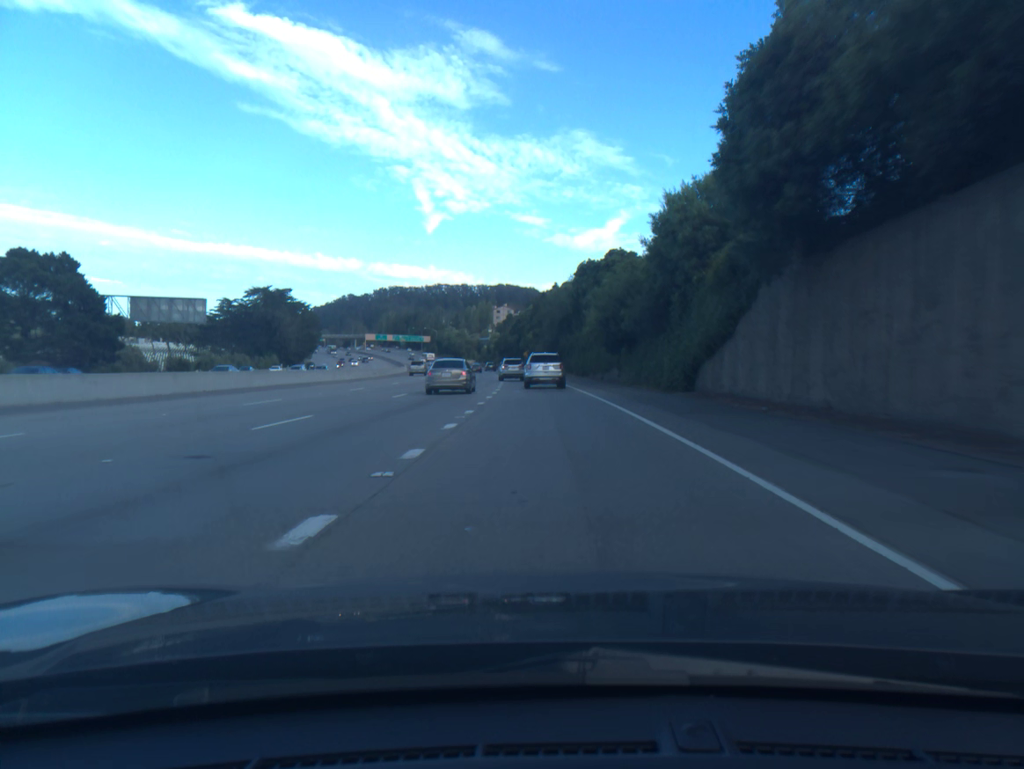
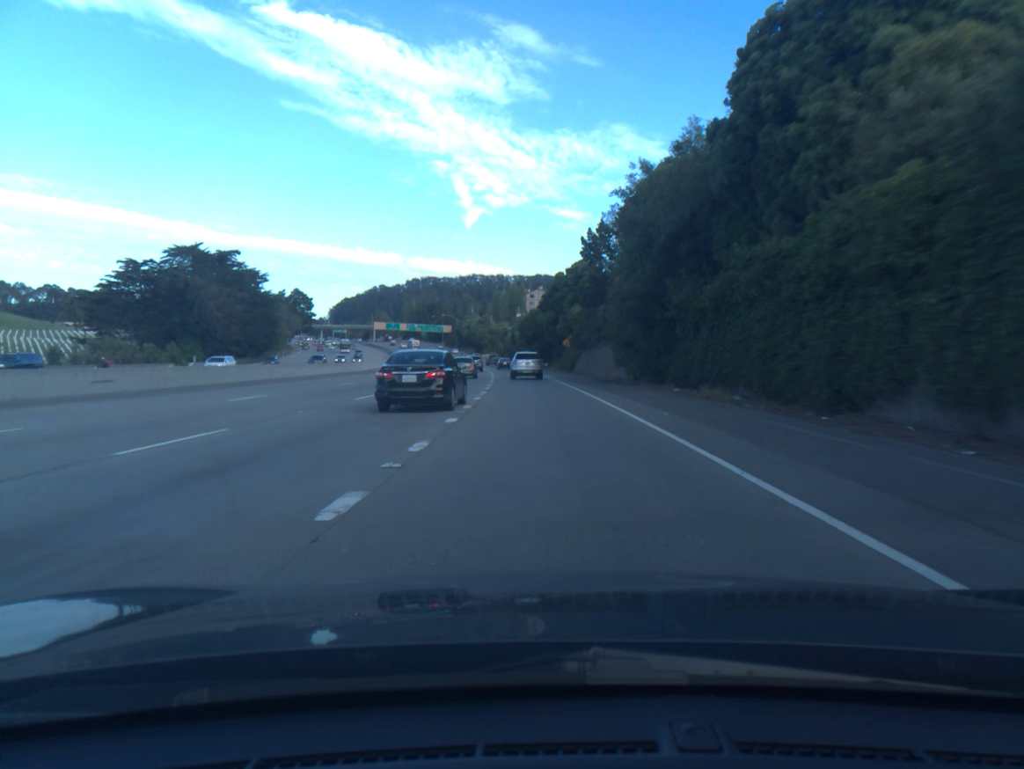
(-1.3, +61.8) m; -3°
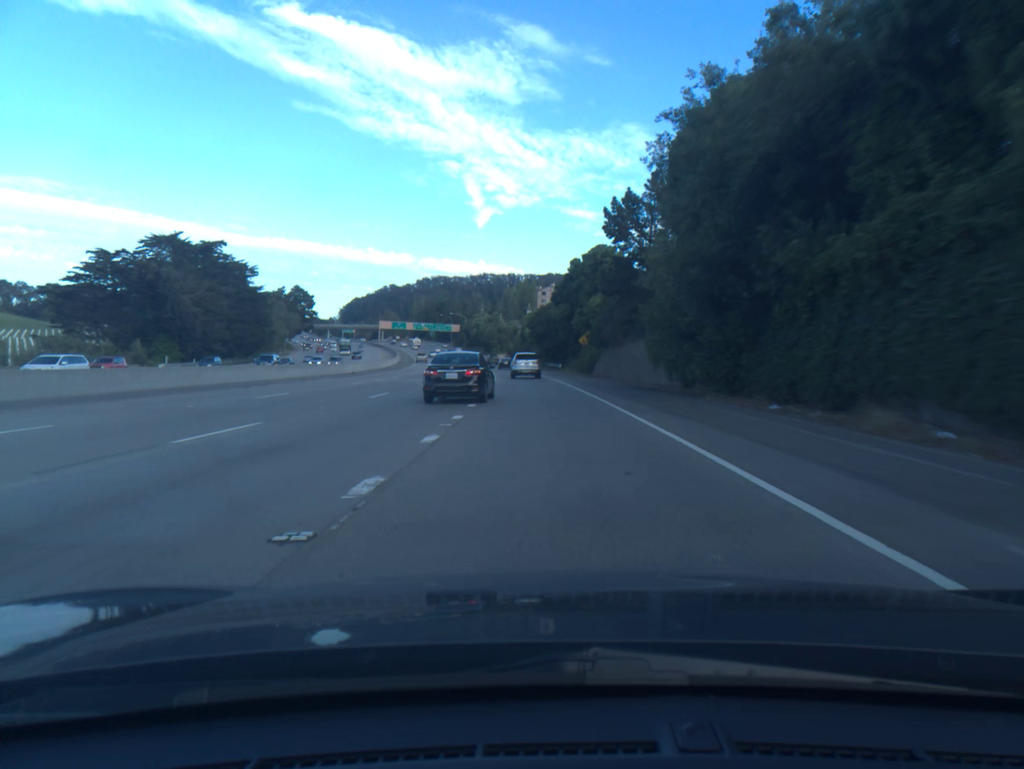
(-0.1, +12.6) m; -1°
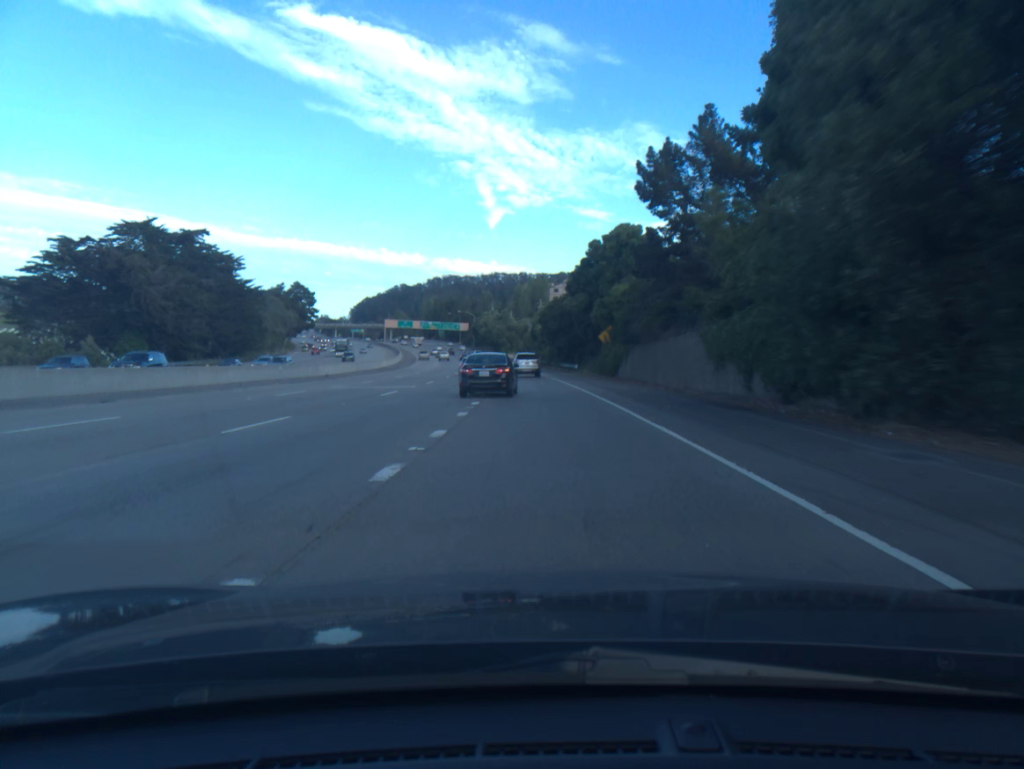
(-0.1, +12.8) m; -1°
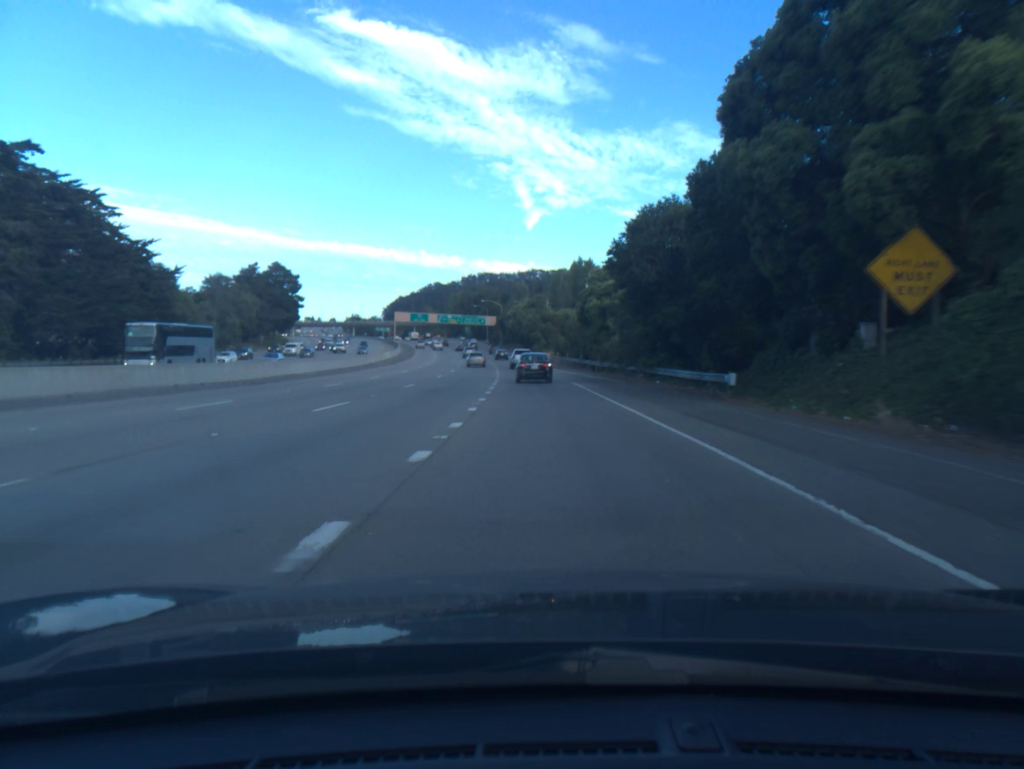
(-1.4, +52.5) m; -3°
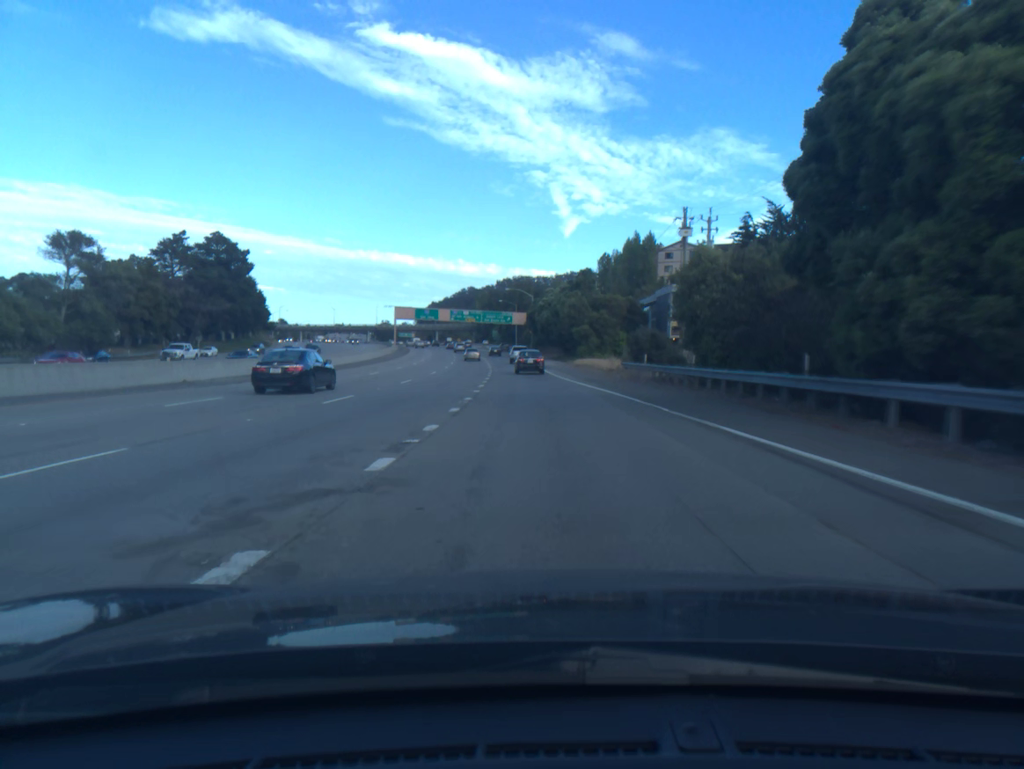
(-1.3, +54.8) m; -3°
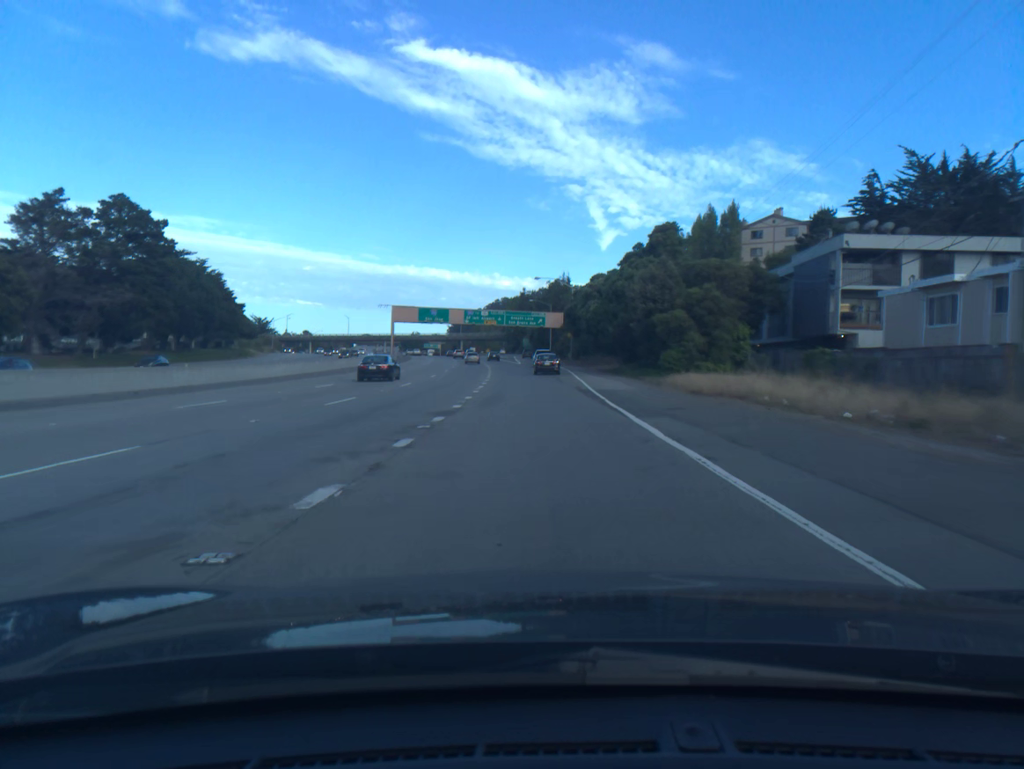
(-0.9, +42.3) m; -3°
